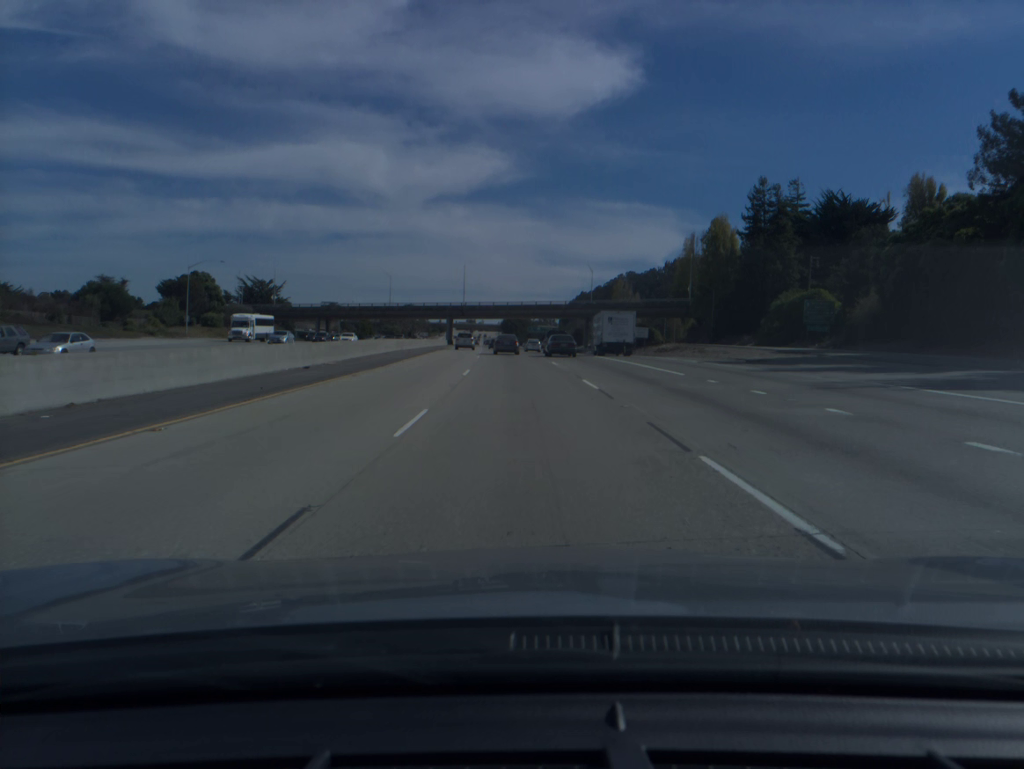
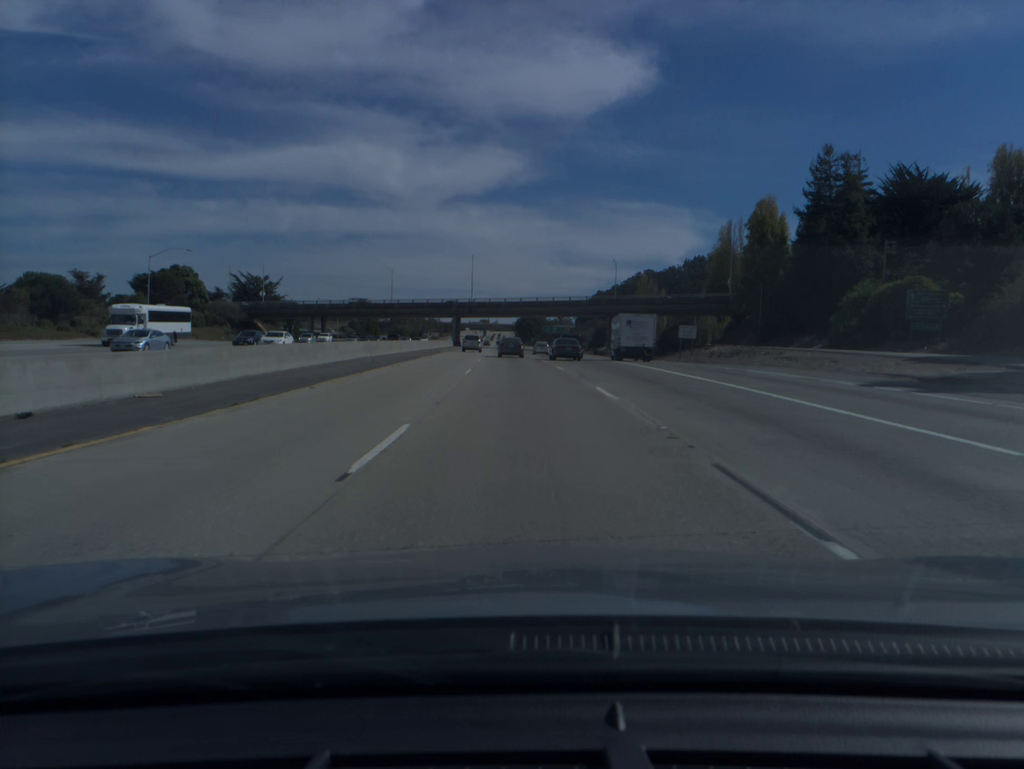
(-0.2, +18.2) m; -1°
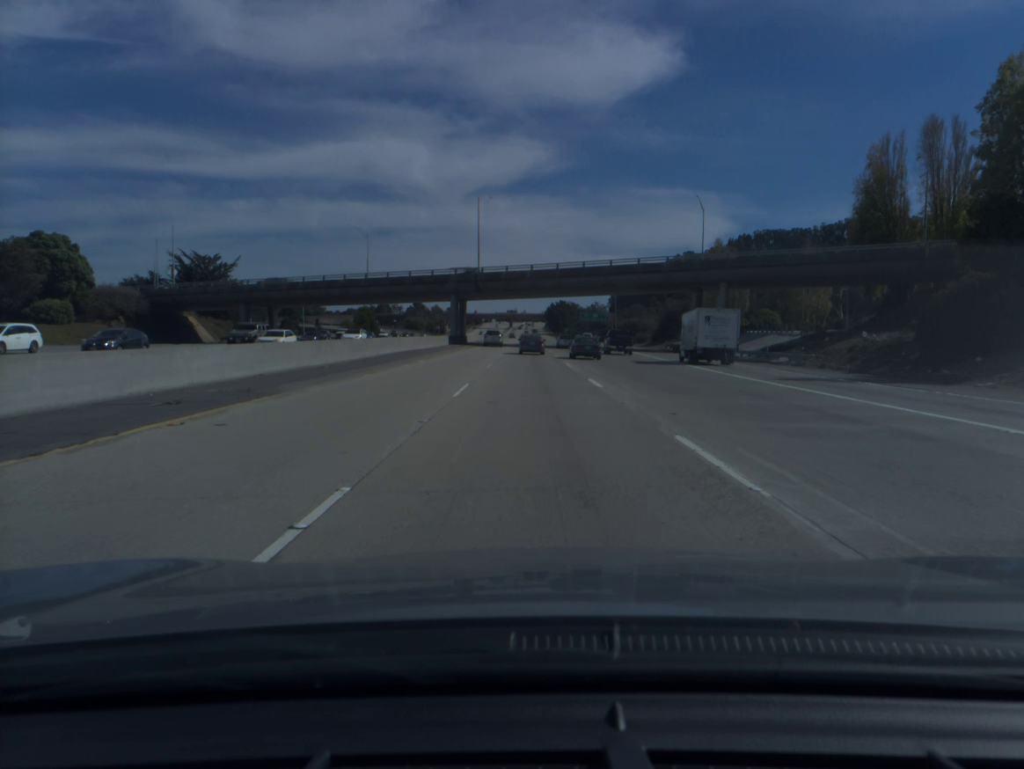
(-1.3, +54.6) m; -2°
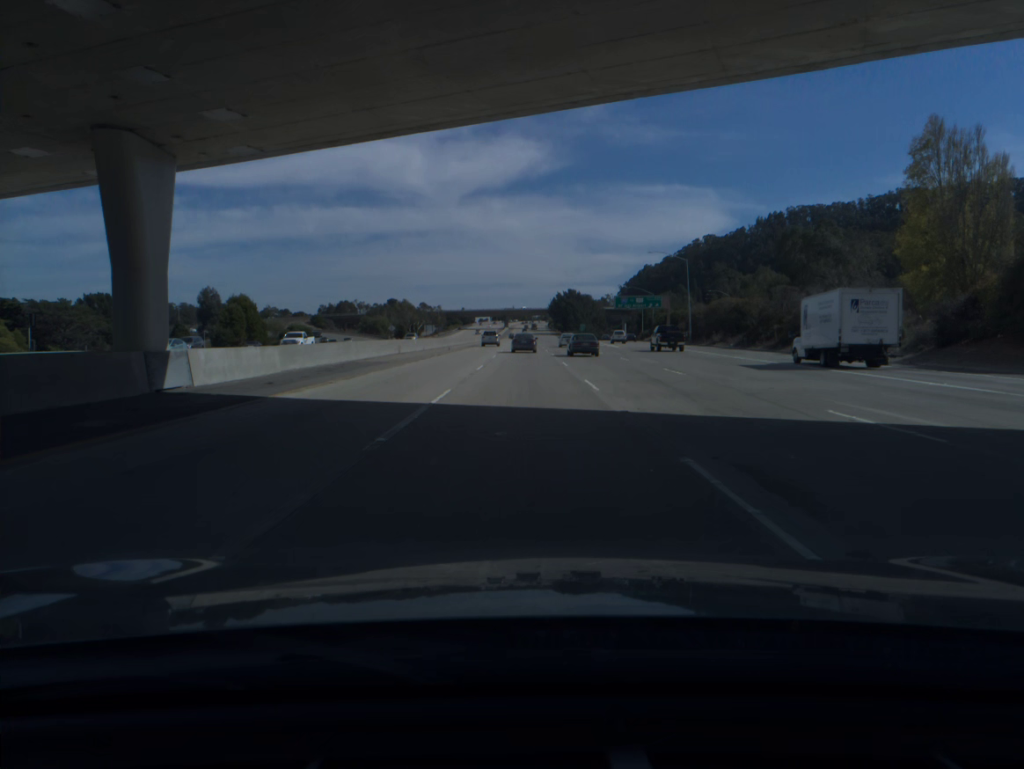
(+0.2, +91.4) m; 0°
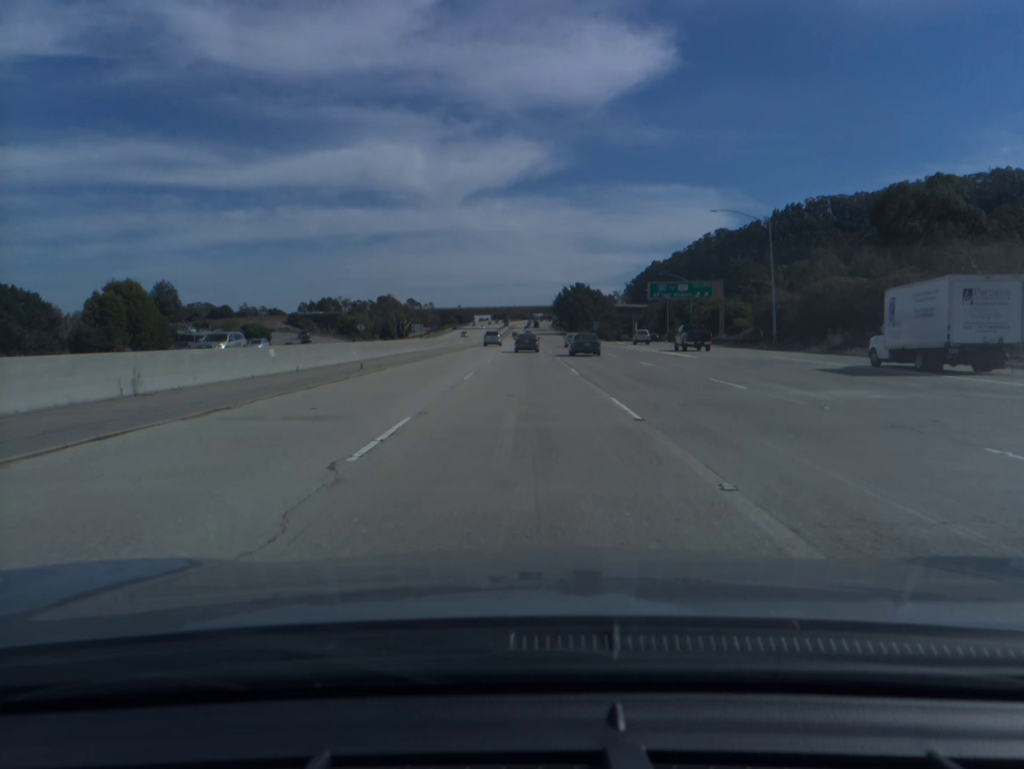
(-0.1, +36.6) m; 0°
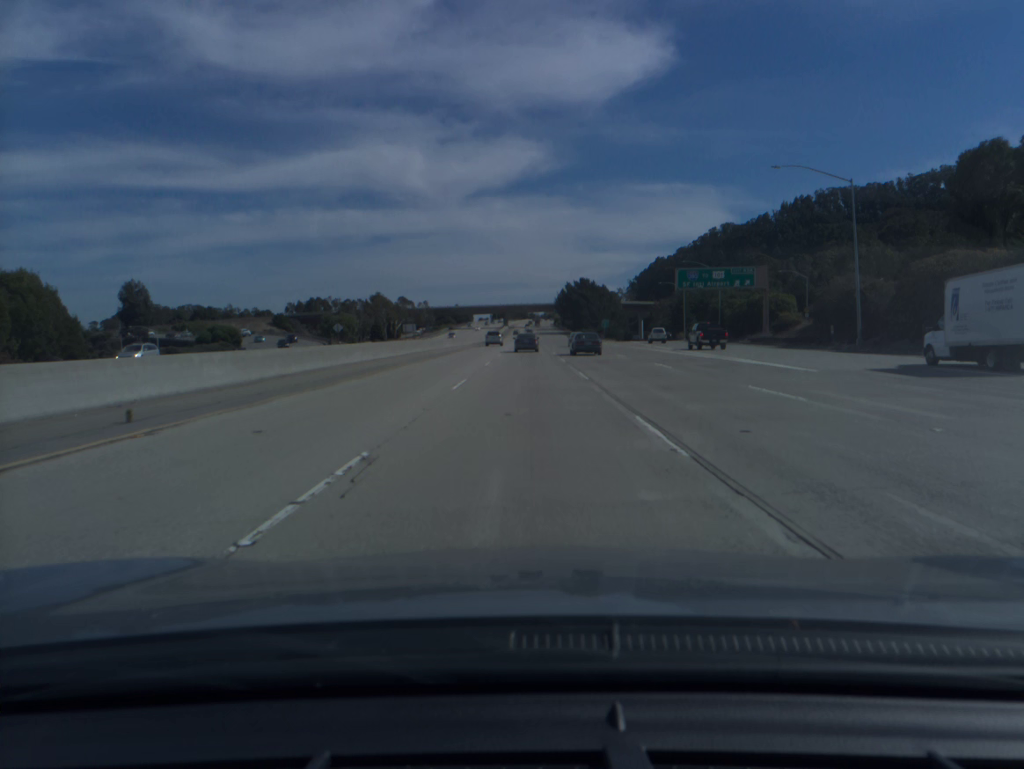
(0.0, +18.3) m; 0°
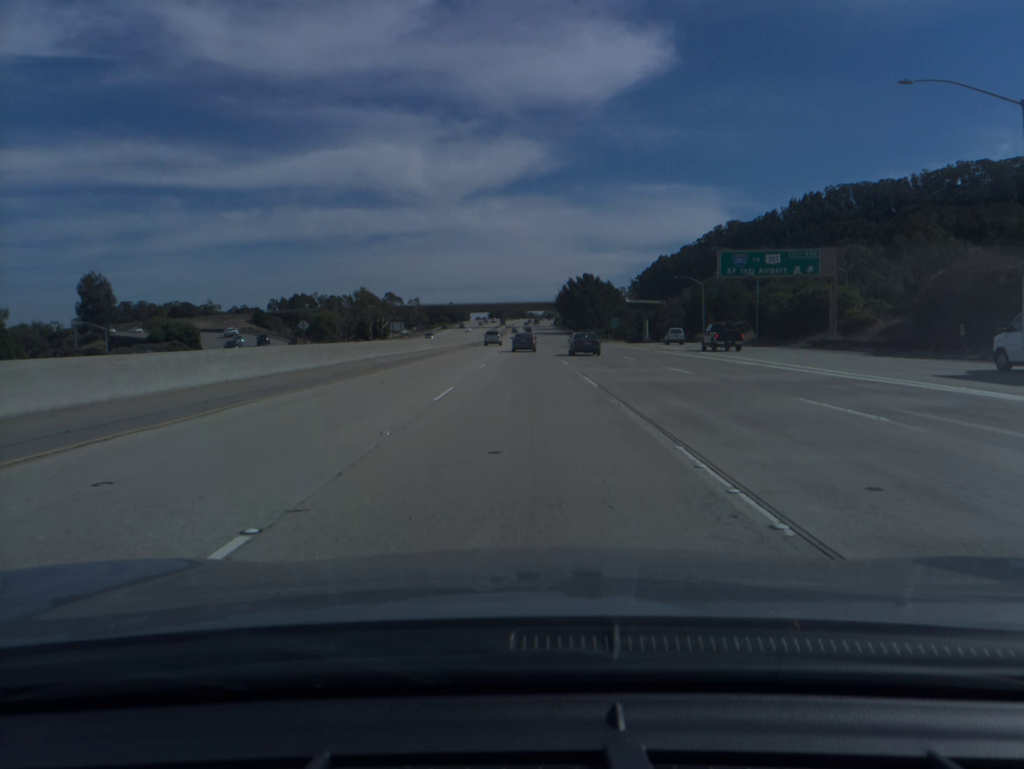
(0.0, +18.4) m; 0°
